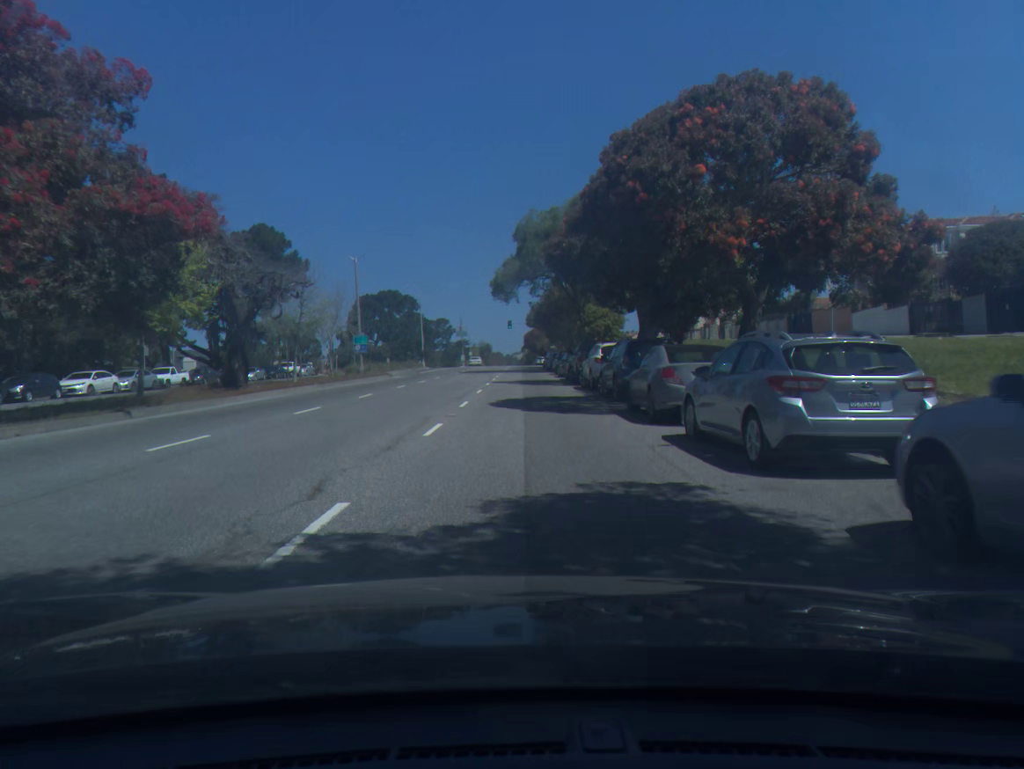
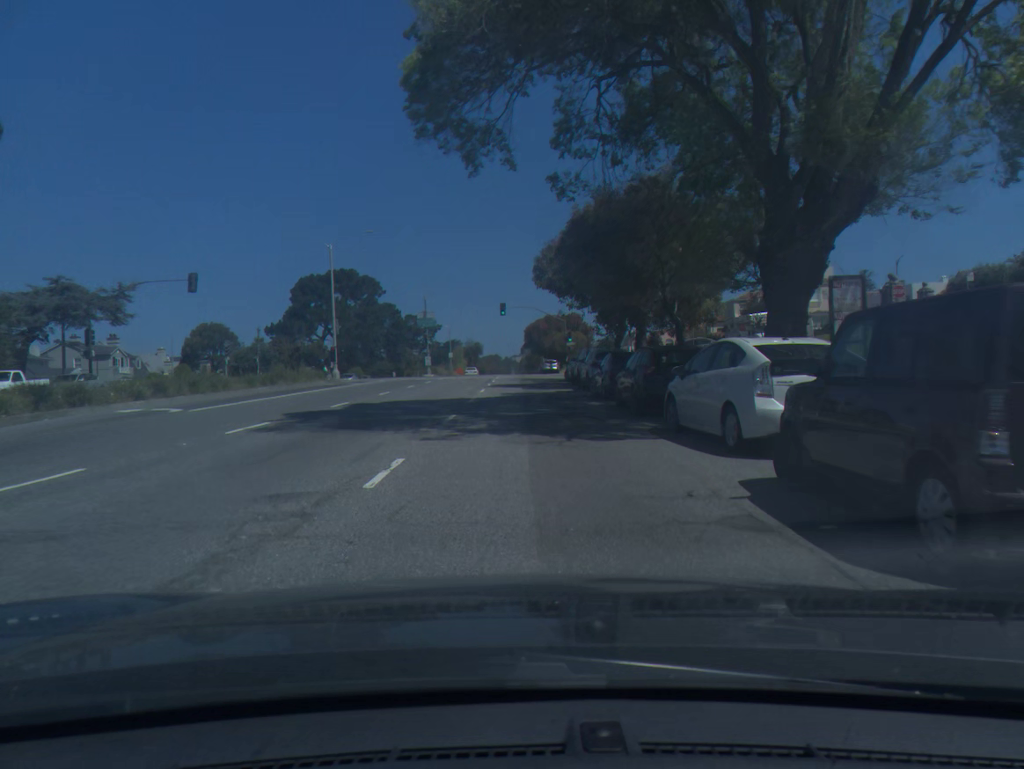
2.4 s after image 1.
(-0.1, +47.1) m; 0°
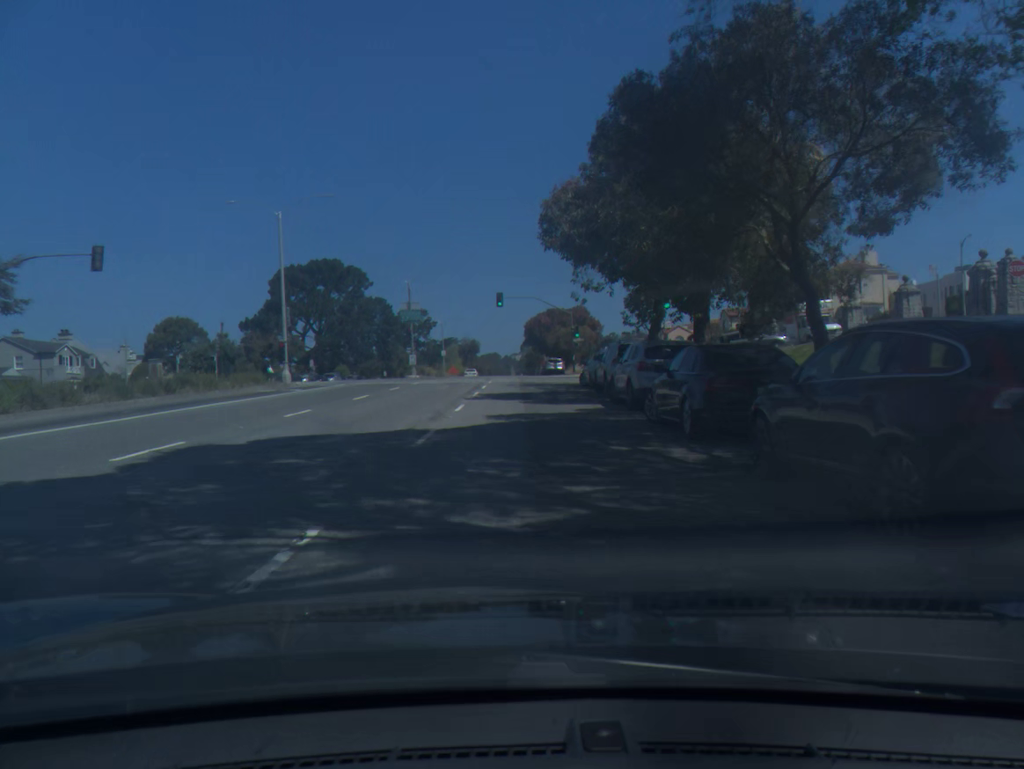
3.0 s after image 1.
(0.0, +11.4) m; 0°
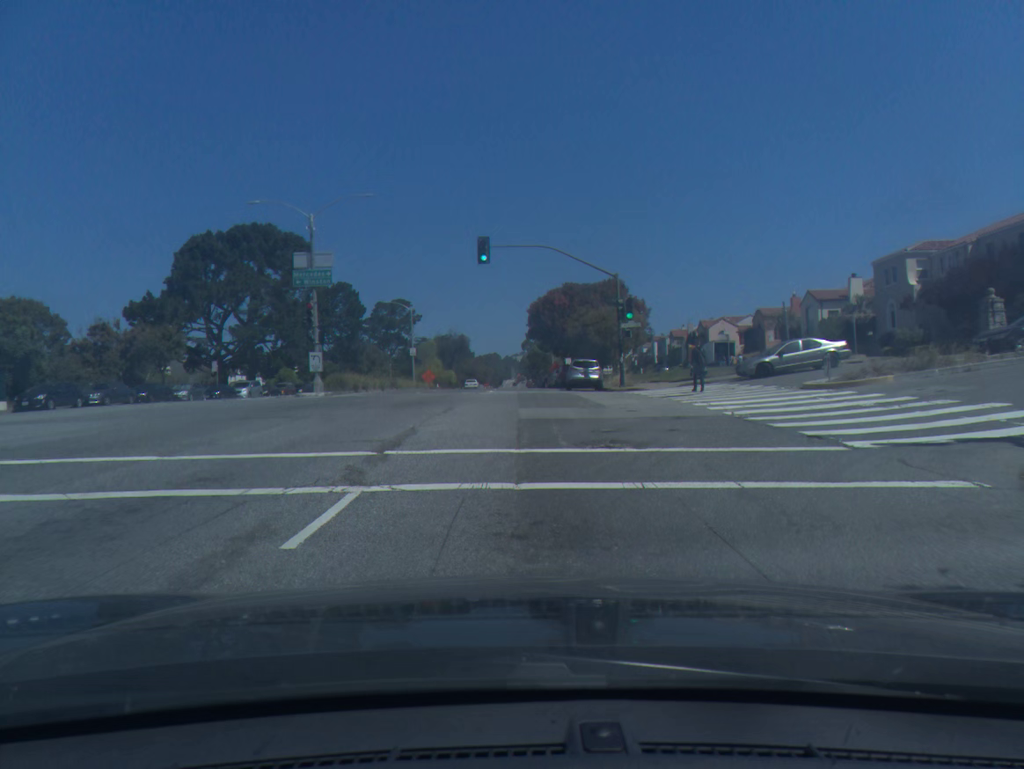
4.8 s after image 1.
(0.0, +33.1) m; 0°
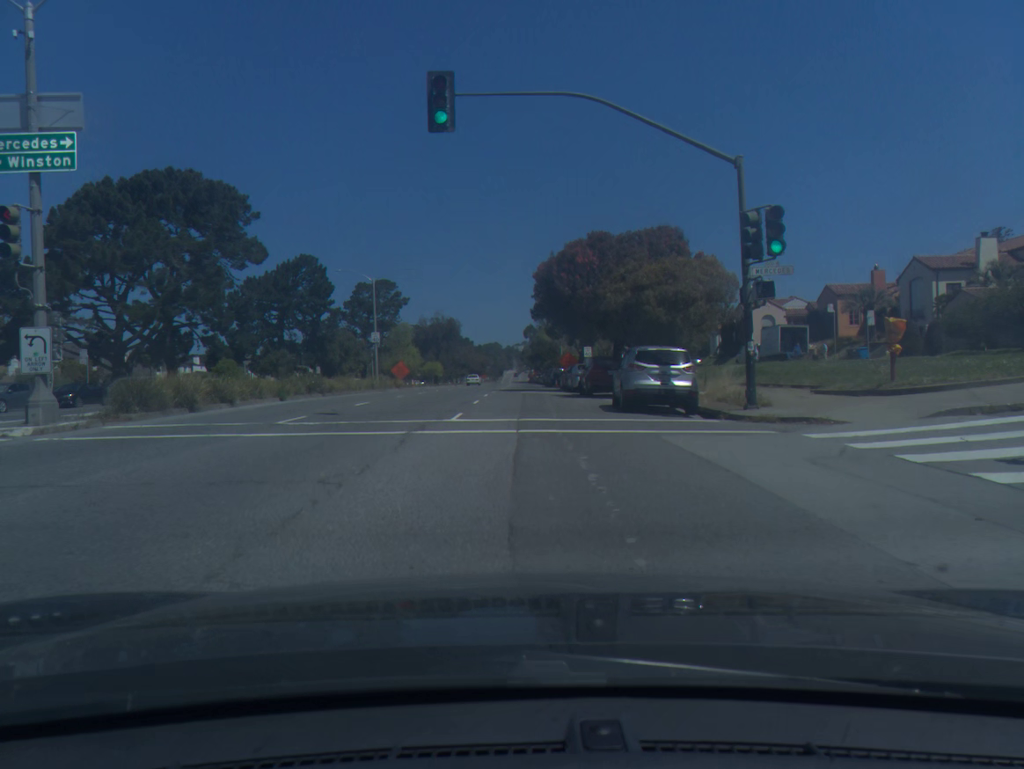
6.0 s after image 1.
(0.0, +21.2) m; 0°
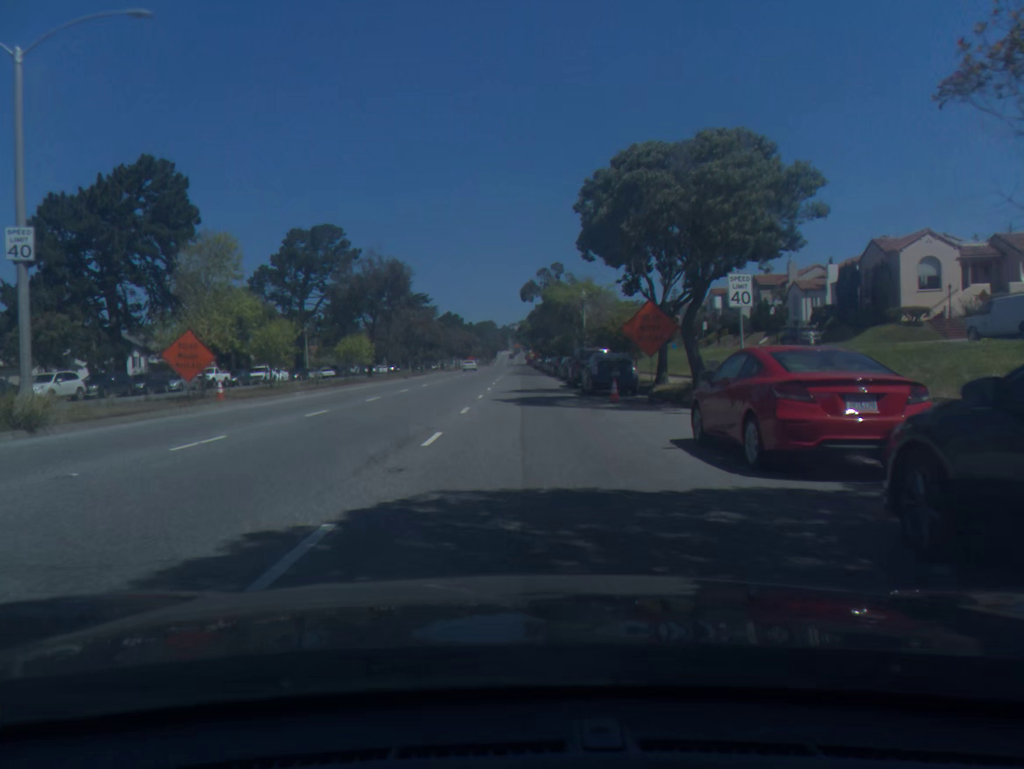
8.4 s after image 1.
(+0.1, +41.7) m; 0°
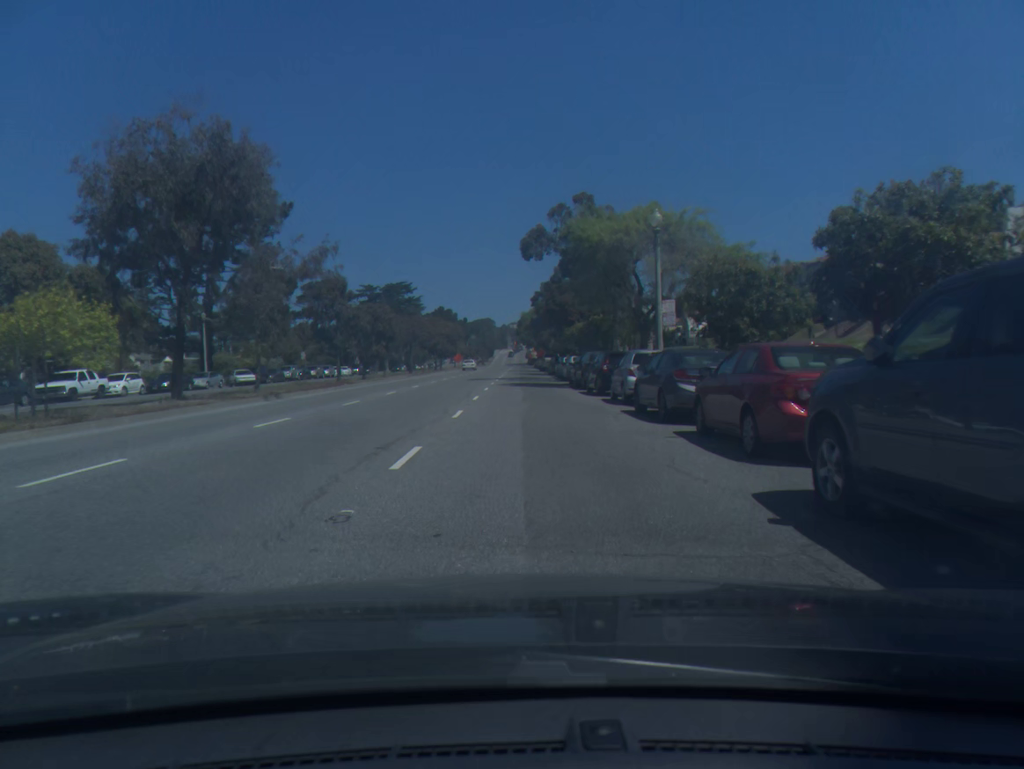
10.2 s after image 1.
(0.0, +32.3) m; 0°
